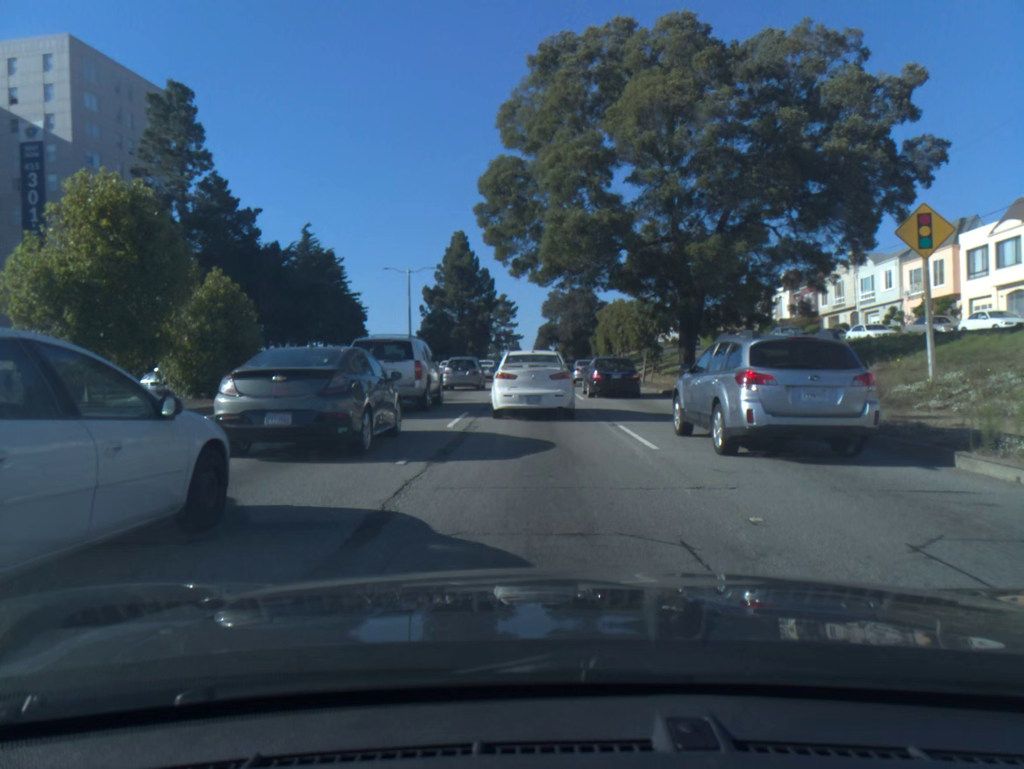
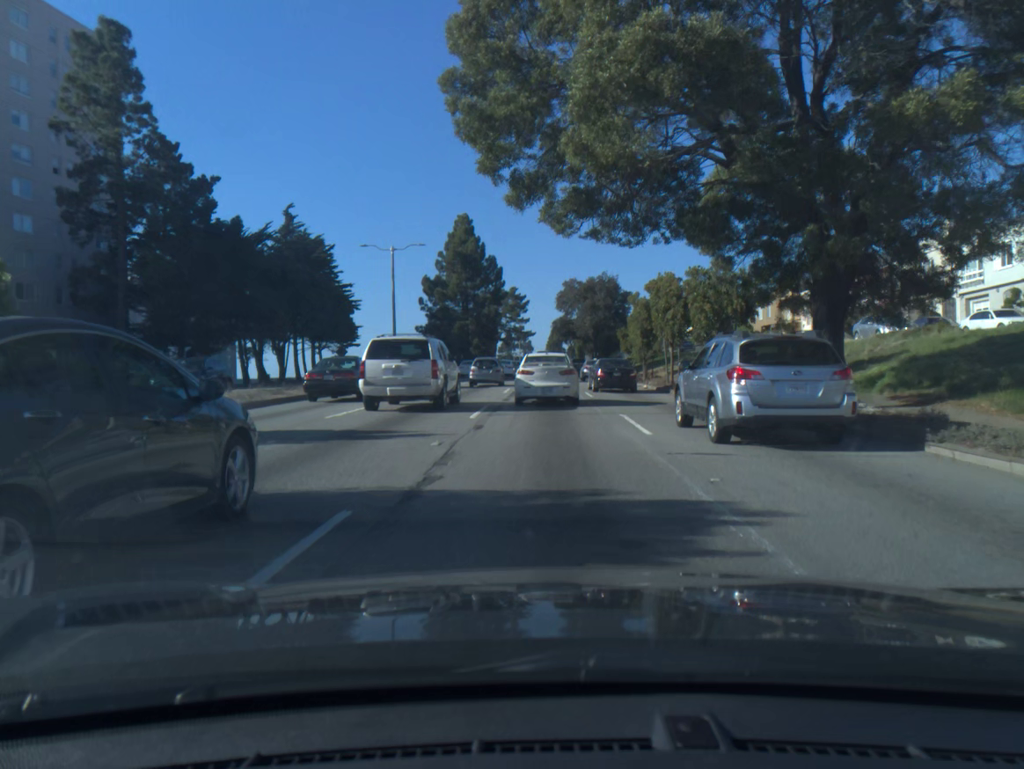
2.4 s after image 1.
(-0.2, +12.7) m; -1°
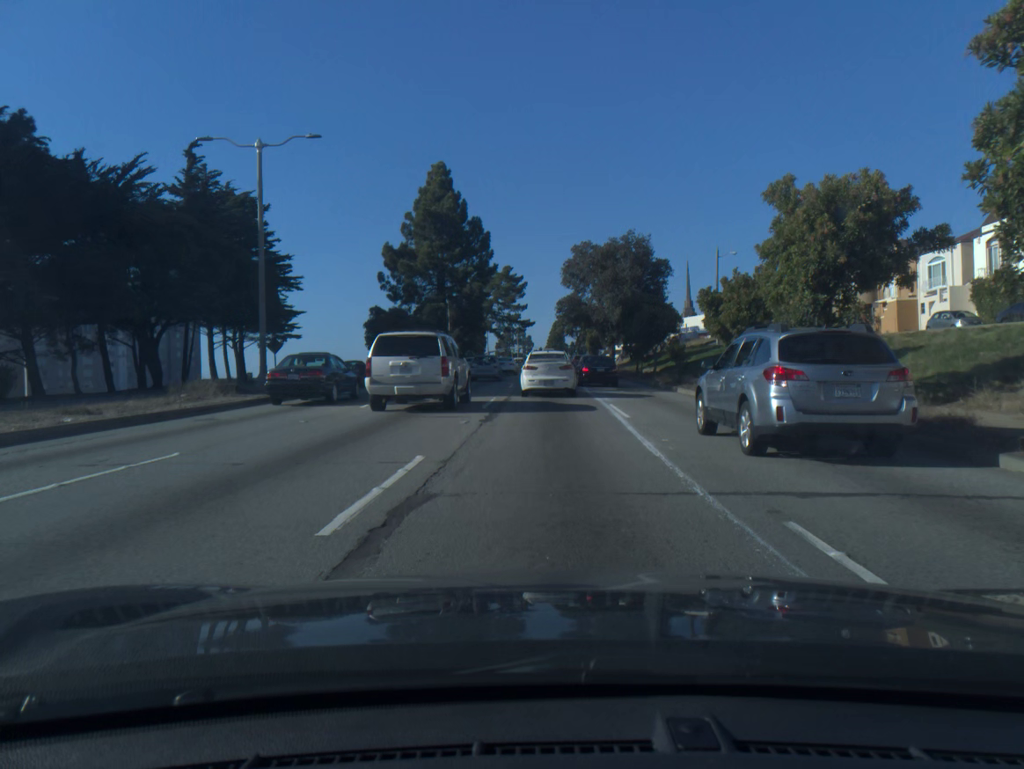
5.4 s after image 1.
(0.0, +25.7) m; 0°
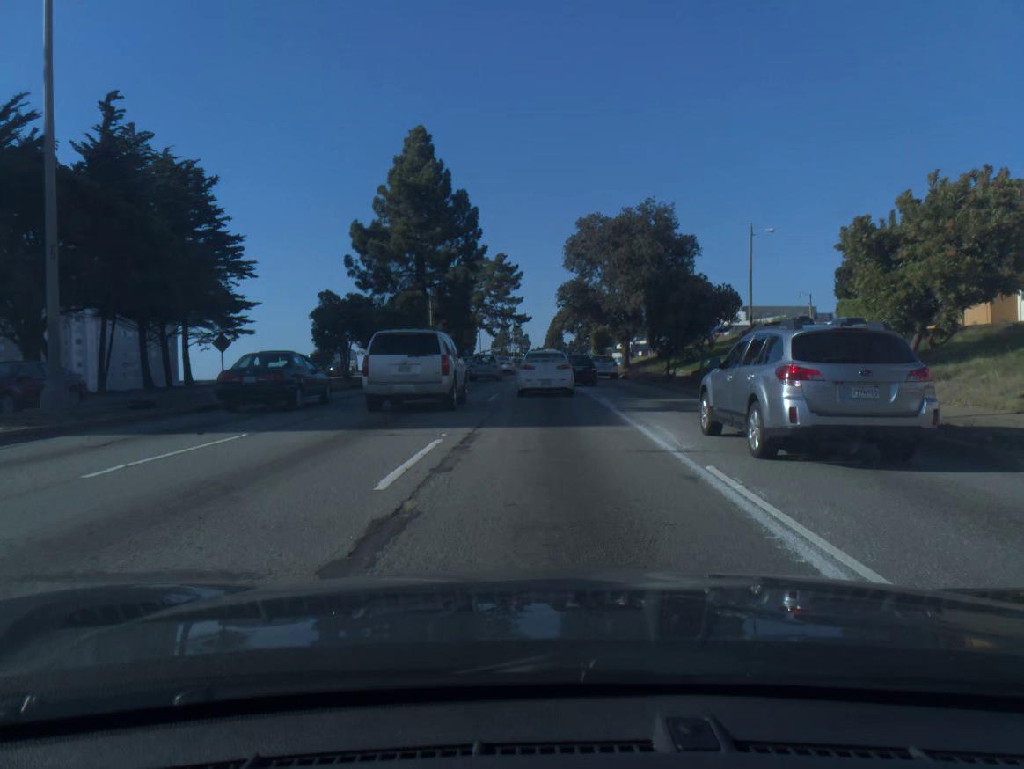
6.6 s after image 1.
(0.0, +12.3) m; 0°
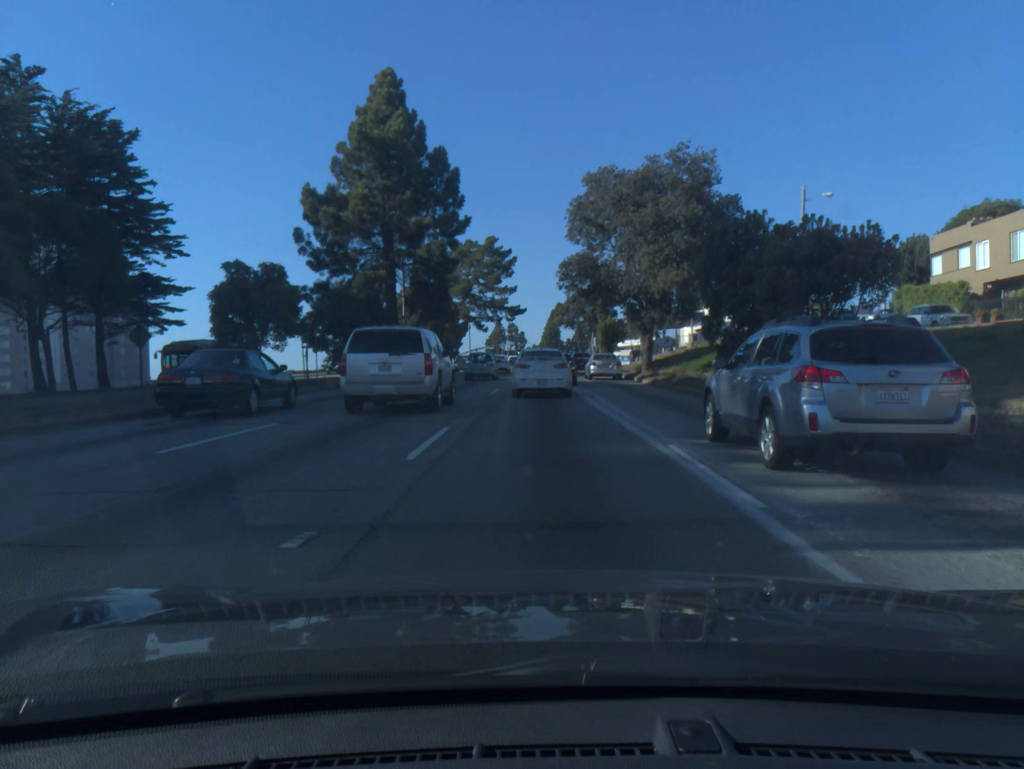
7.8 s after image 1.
(0.0, +12.8) m; 0°
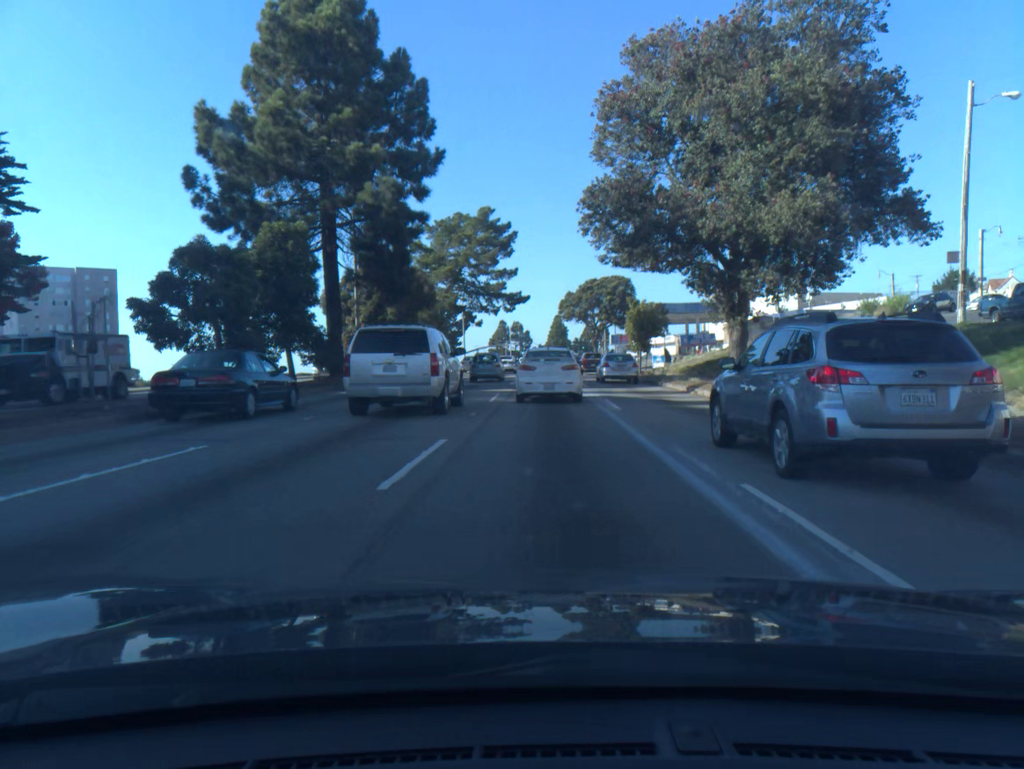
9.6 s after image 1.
(-0.1, +18.0) m; -1°
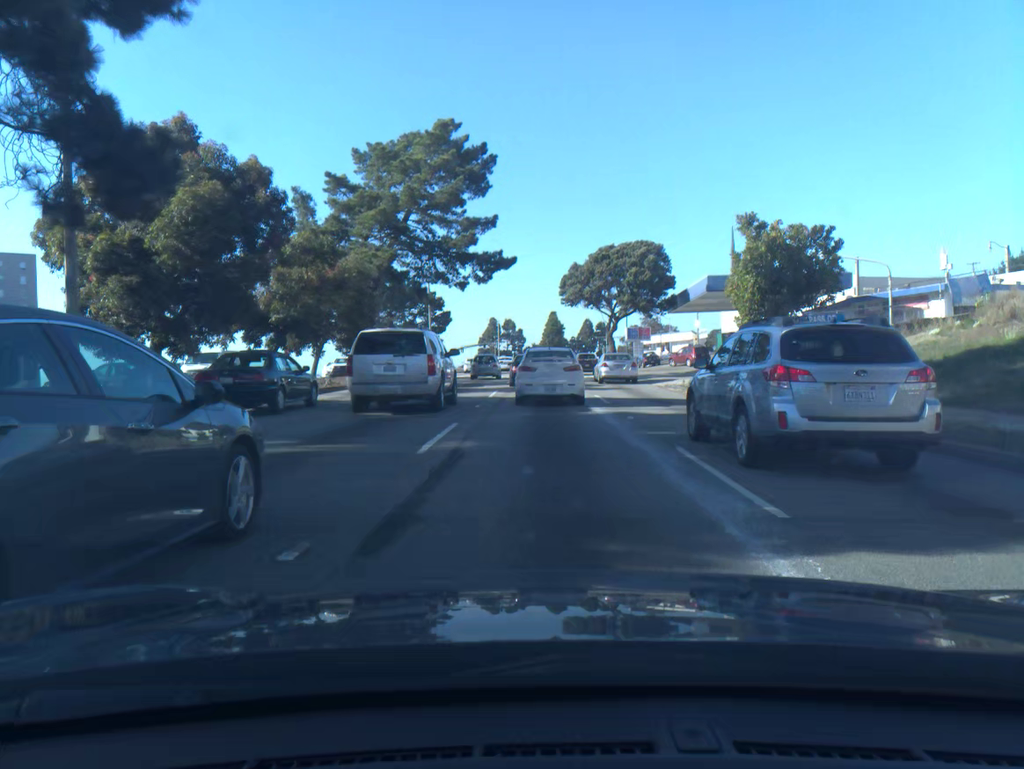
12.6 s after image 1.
(+0.1, +26.5) m; +1°
